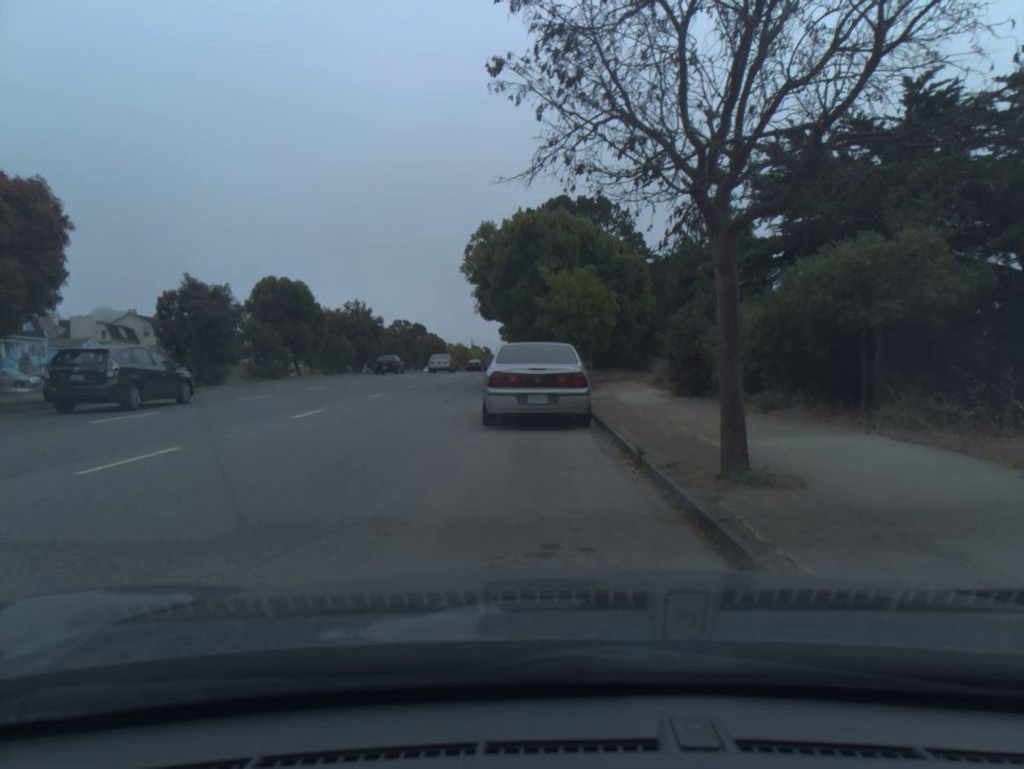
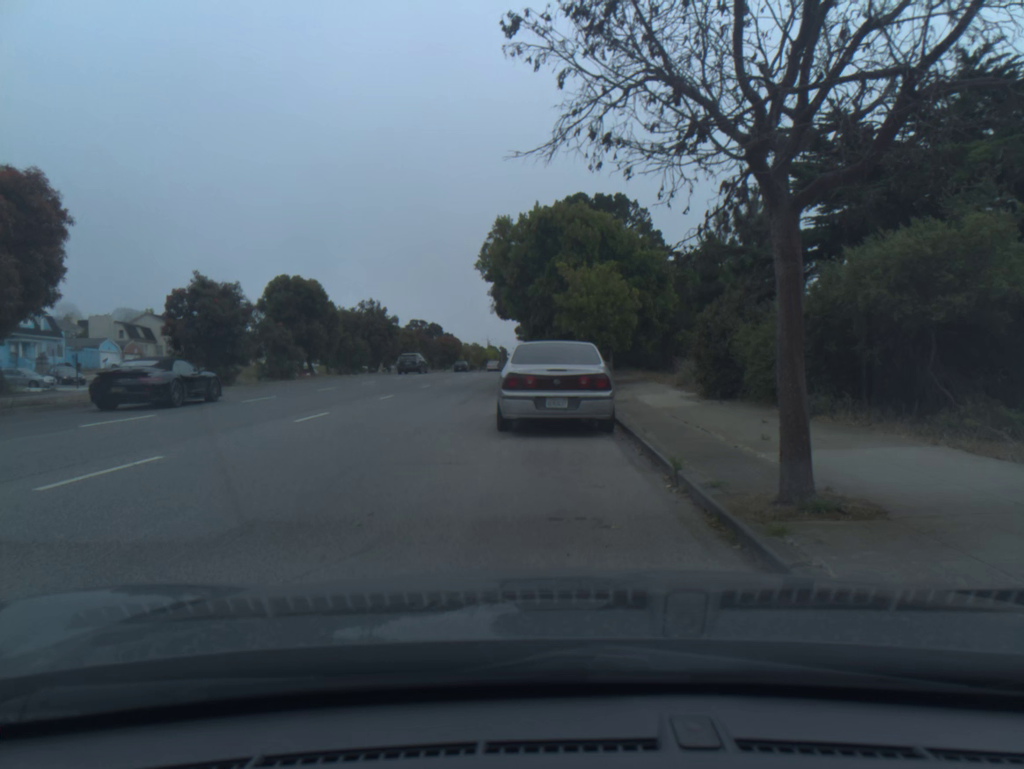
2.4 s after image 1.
(0.0, +1.1) m; -1°
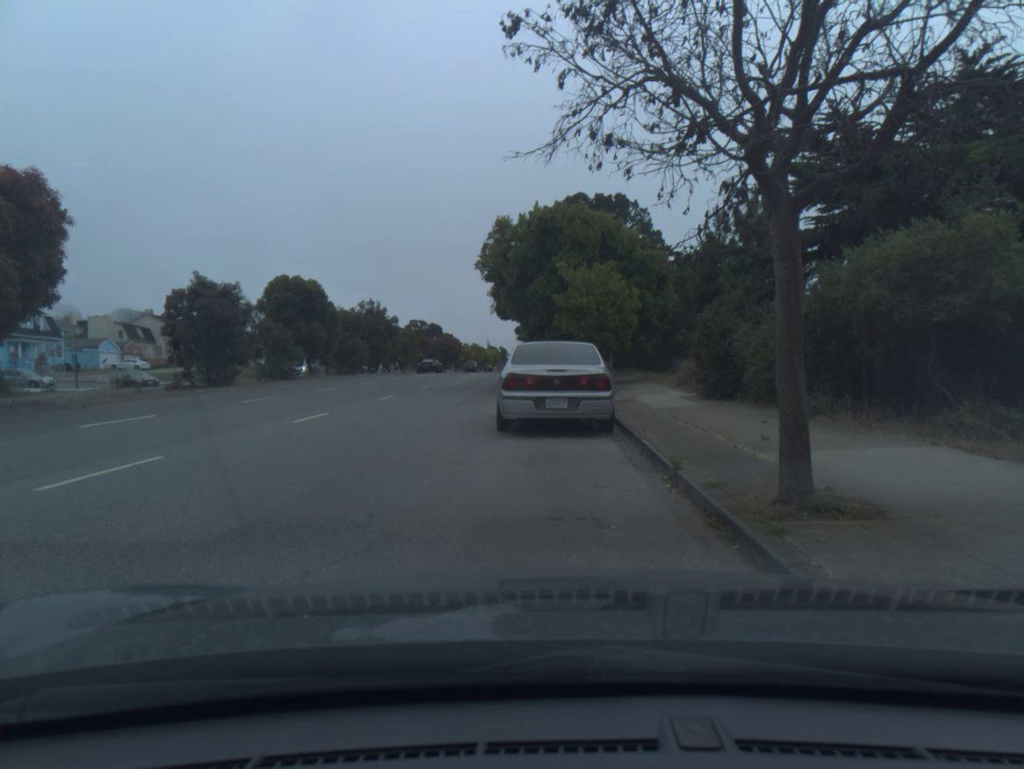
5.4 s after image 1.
(0.0, 0.0) m; 0°
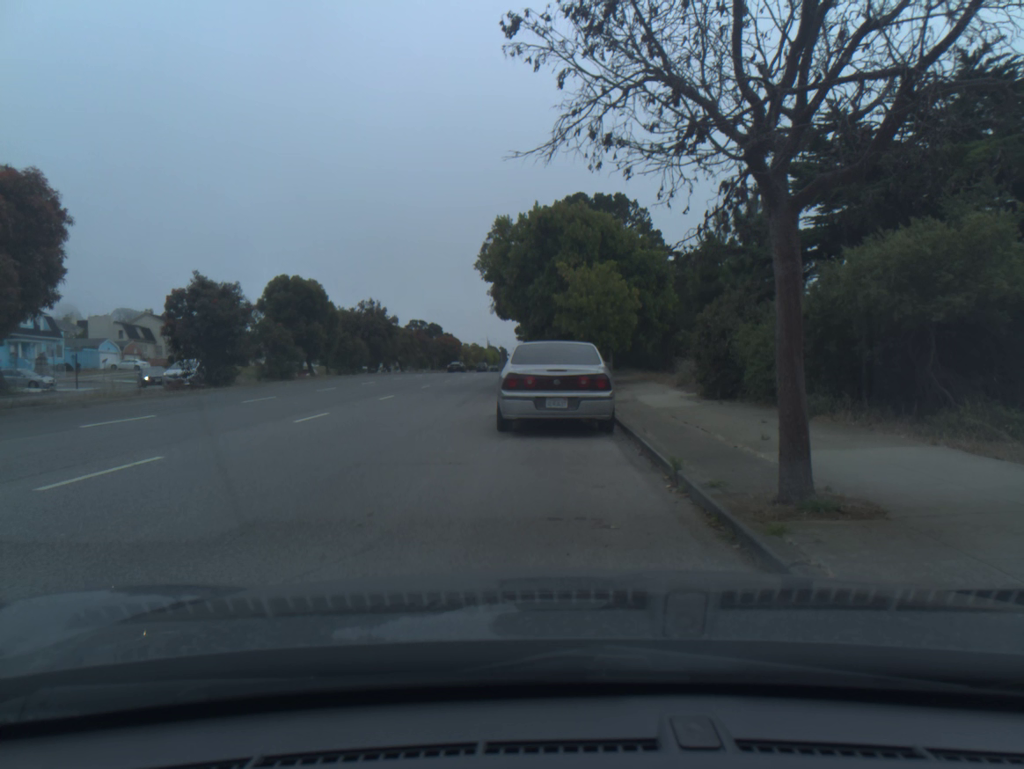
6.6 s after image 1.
(0.0, 0.0) m; 0°
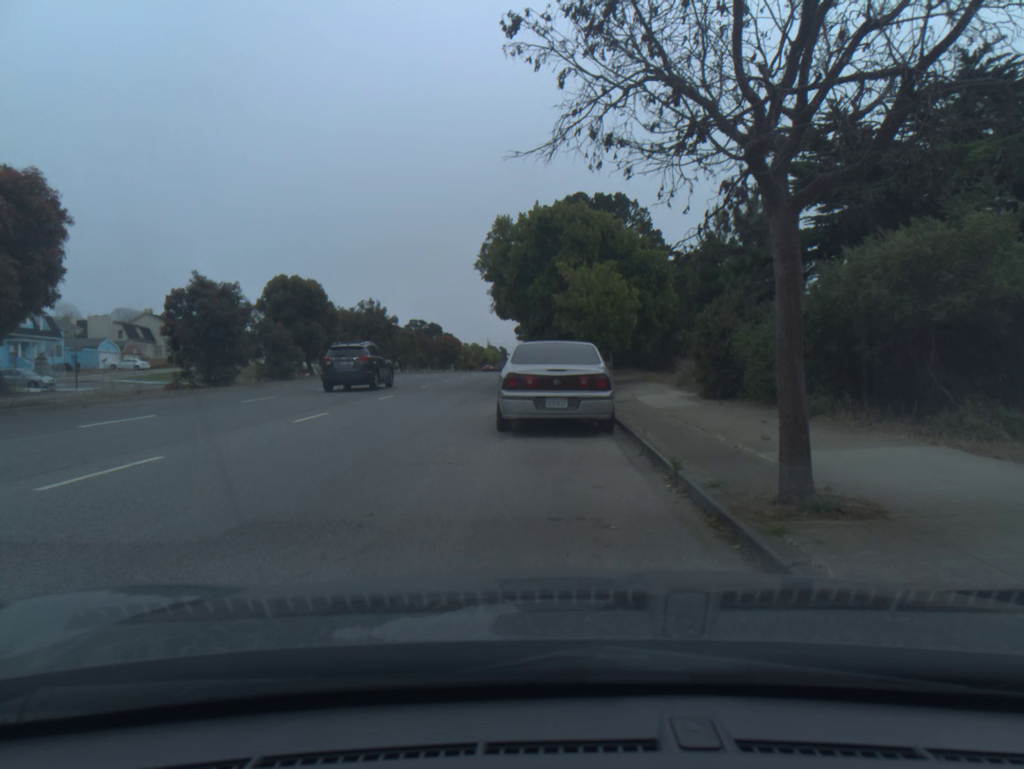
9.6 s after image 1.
(0.0, 0.0) m; 0°
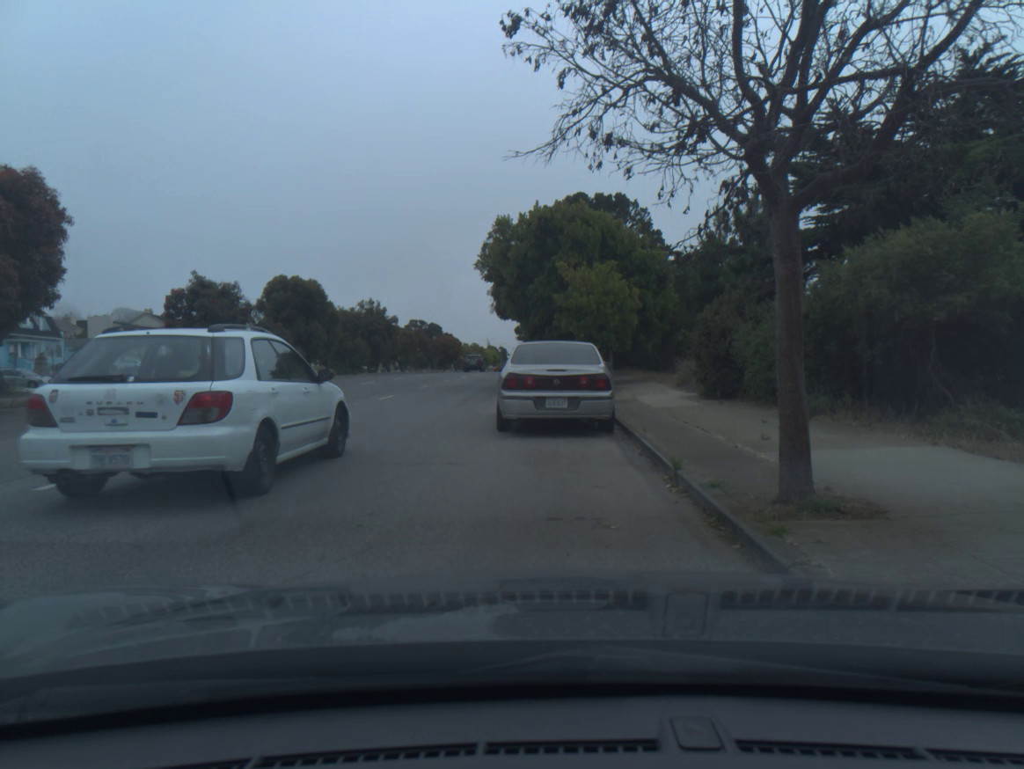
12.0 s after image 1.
(0.0, 0.0) m; 0°
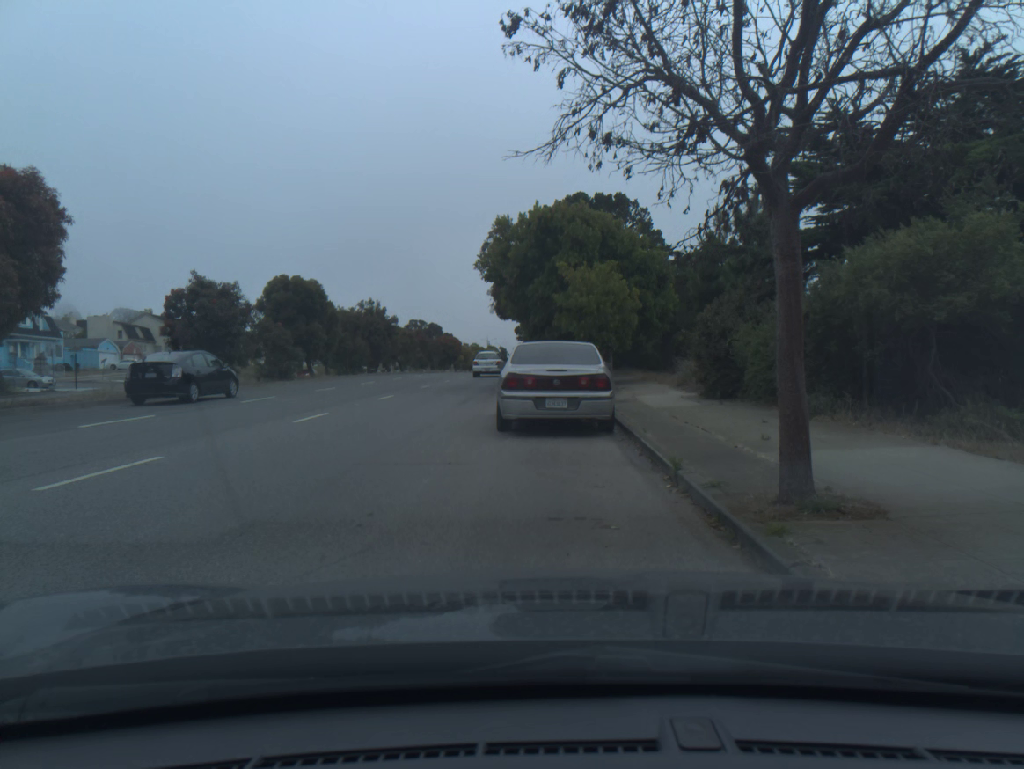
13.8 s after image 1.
(0.0, 0.0) m; 0°
